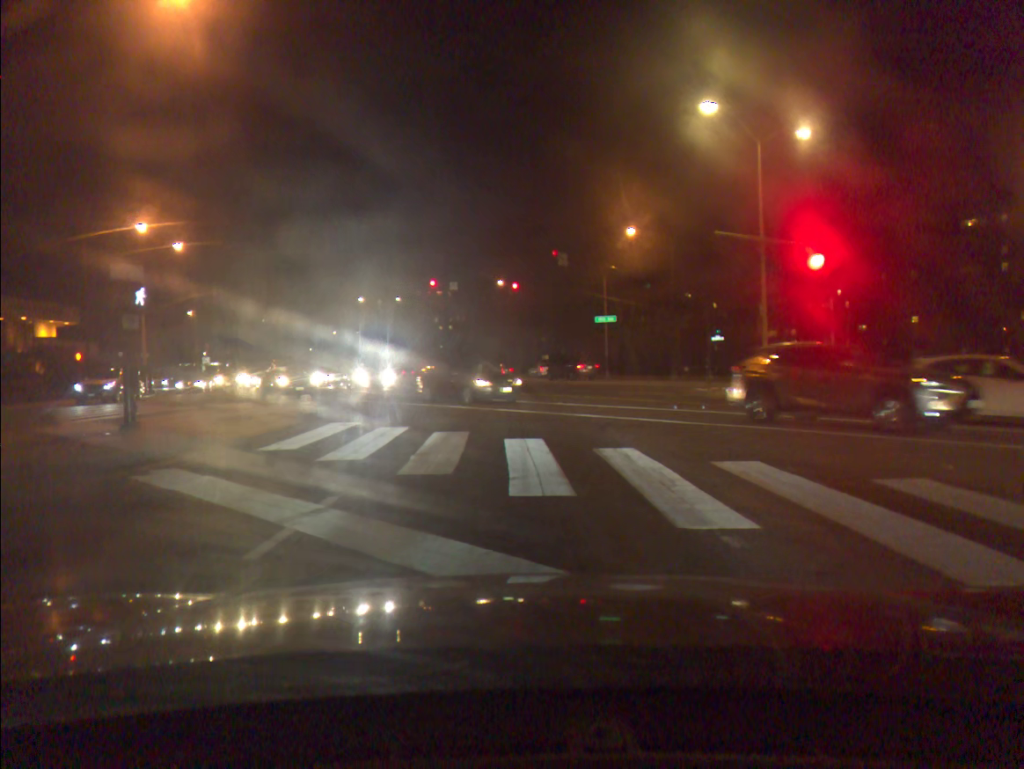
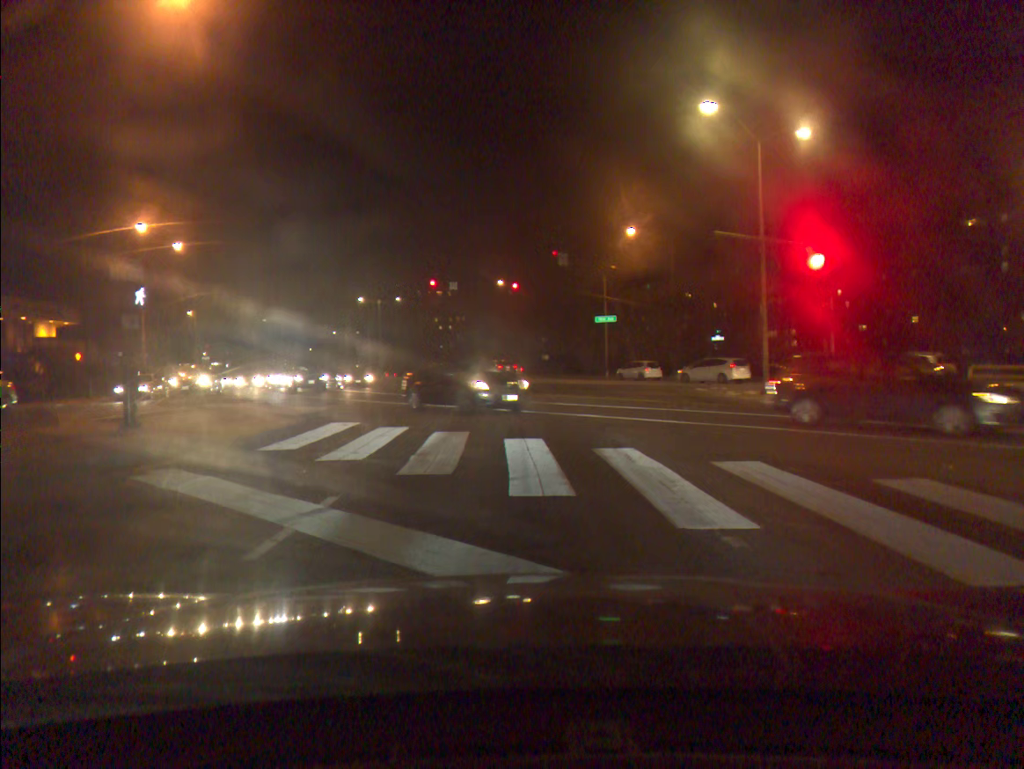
(0.0, 0.0) m; 0°
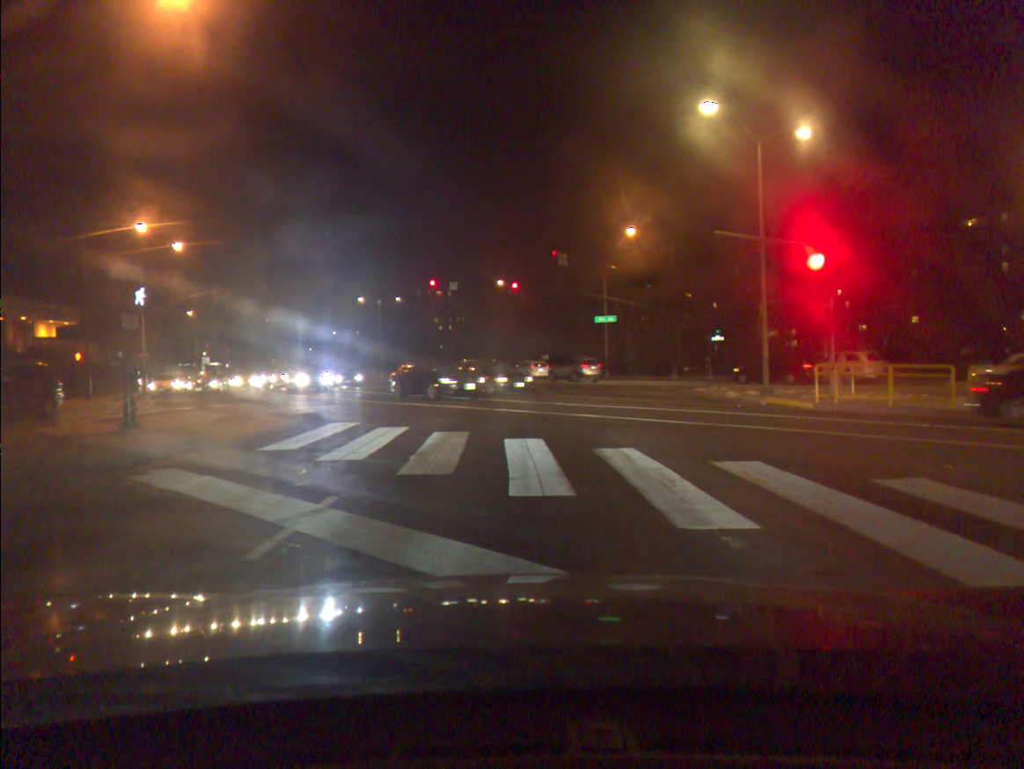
(0.0, 0.0) m; 0°
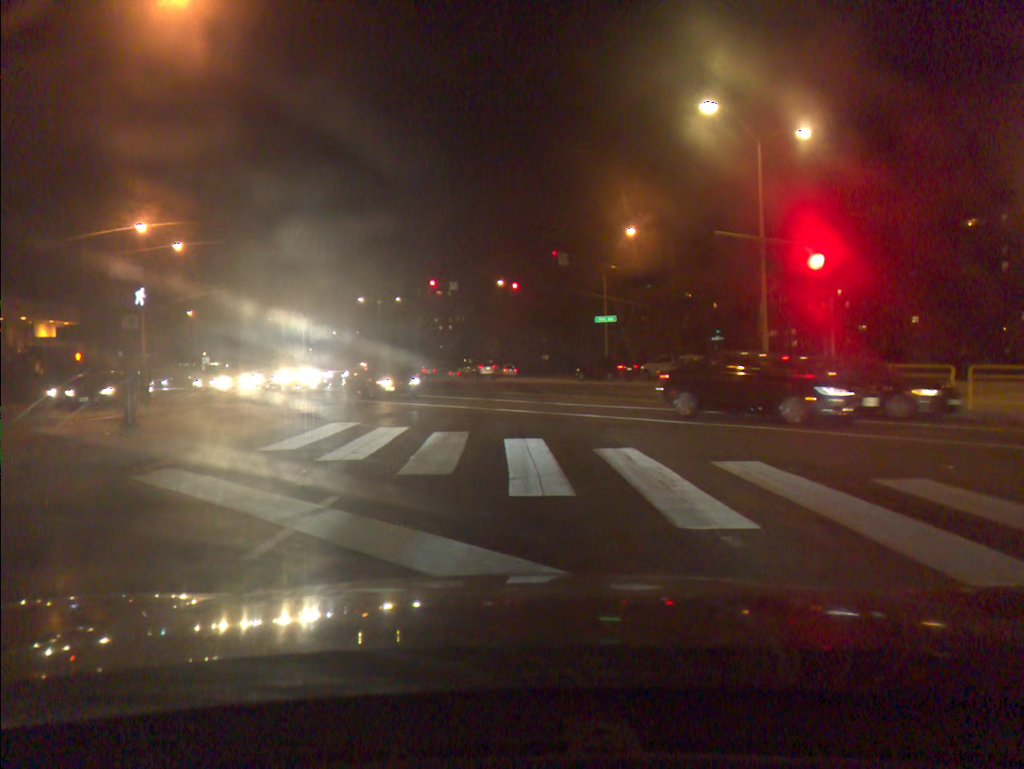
(0.0, 0.0) m; 0°
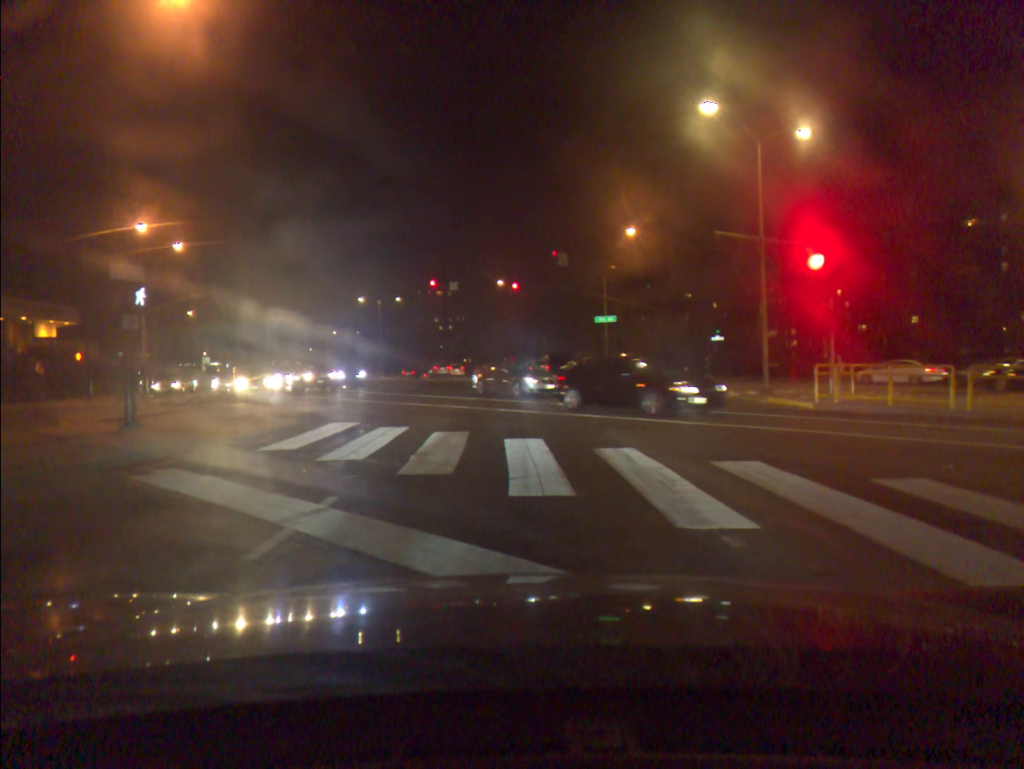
(0.0, 0.0) m; 0°
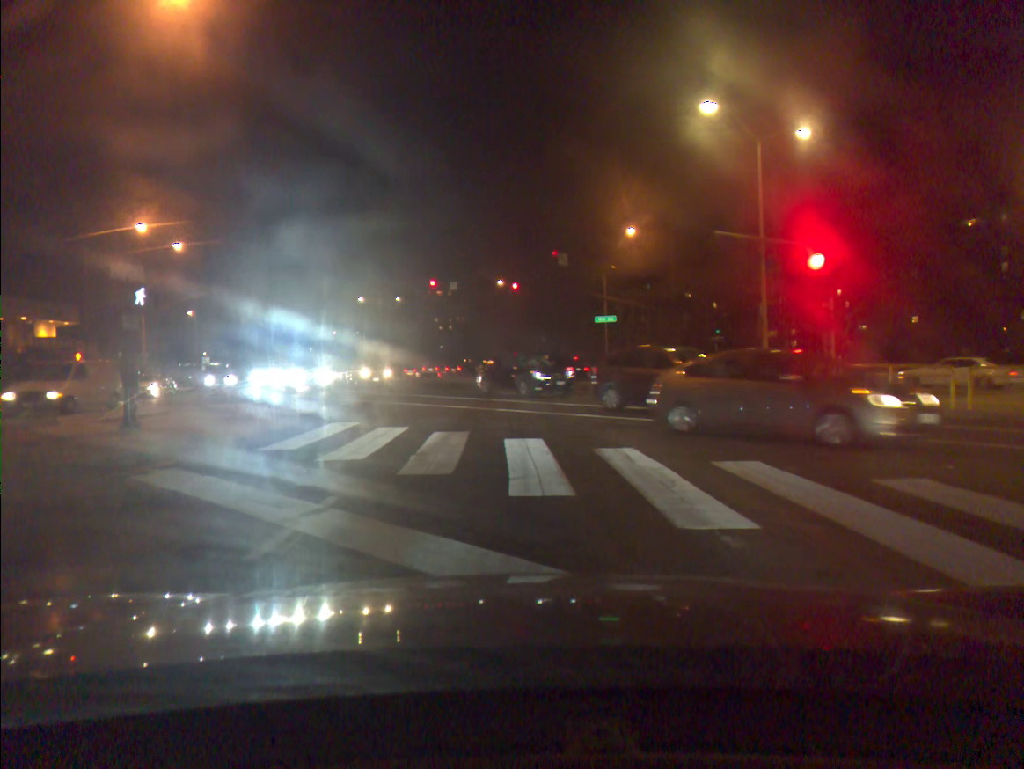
(0.0, 0.0) m; 0°
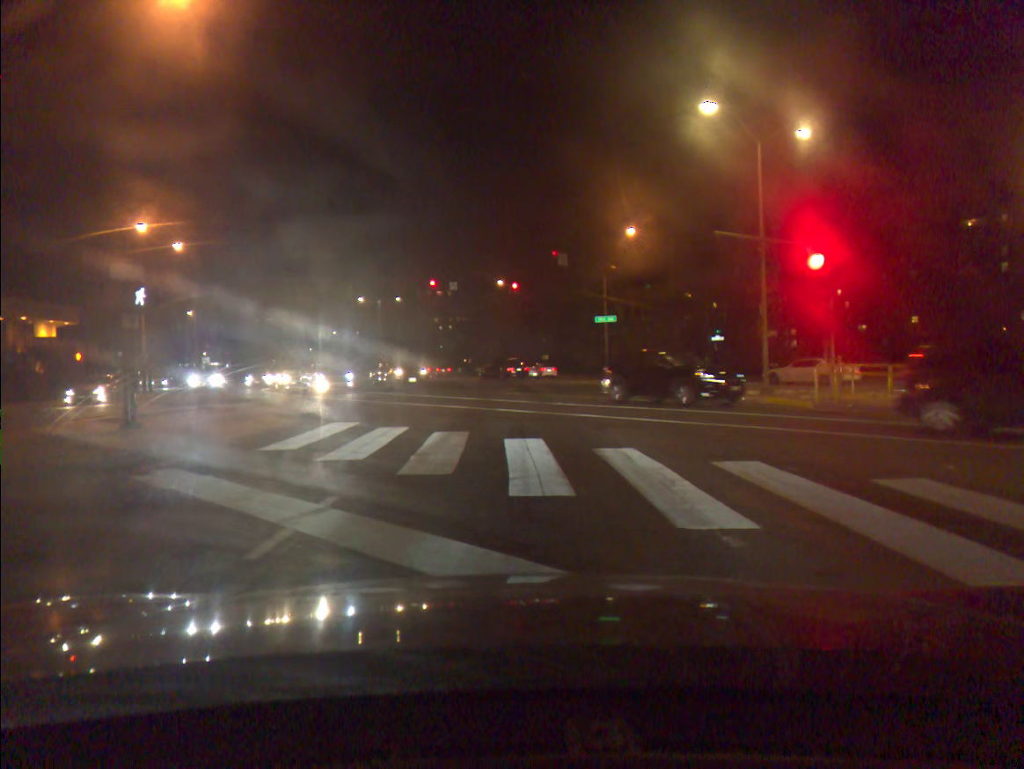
(0.0, 0.0) m; 0°
